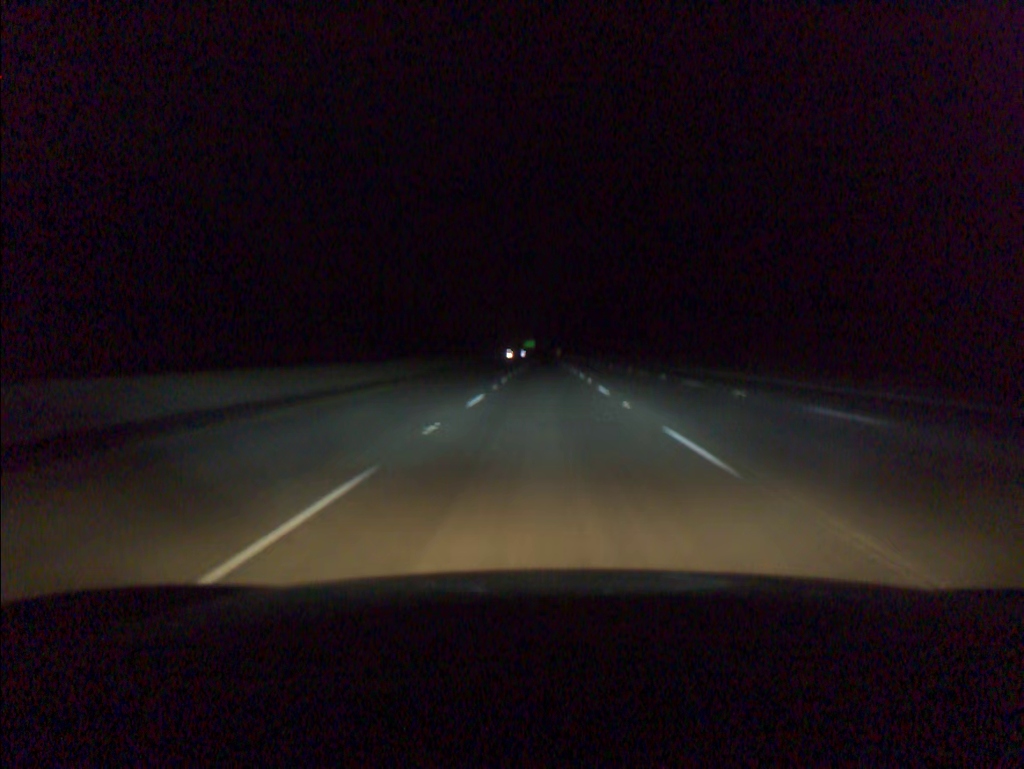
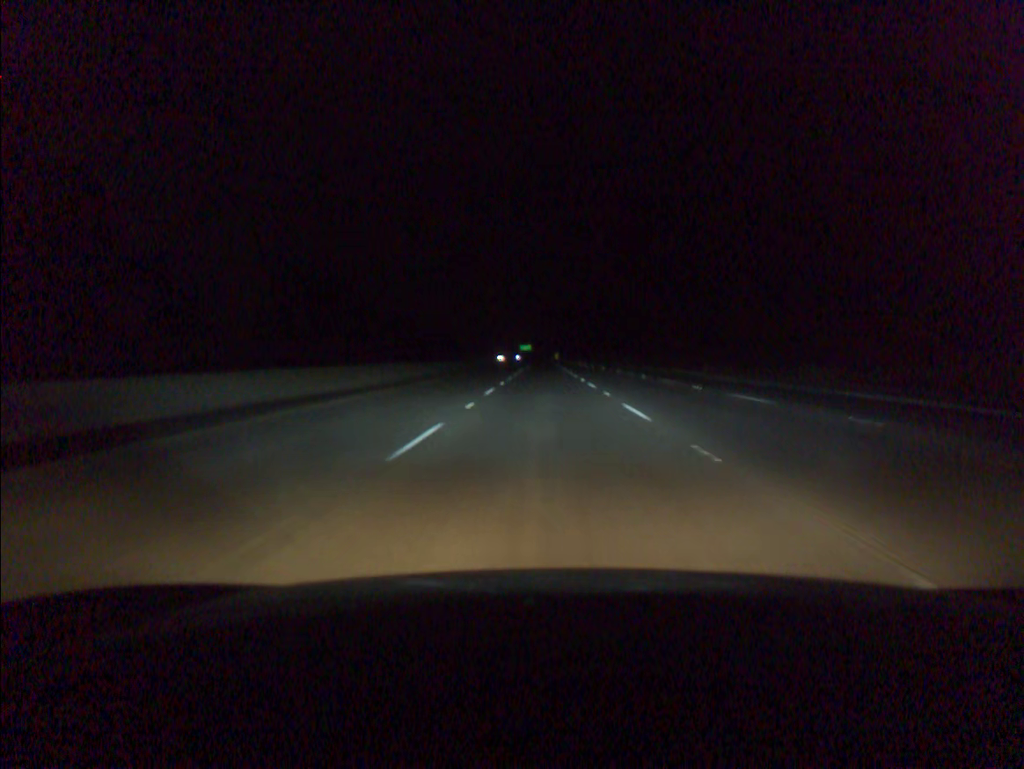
(+0.1, +37.7) m; 0°
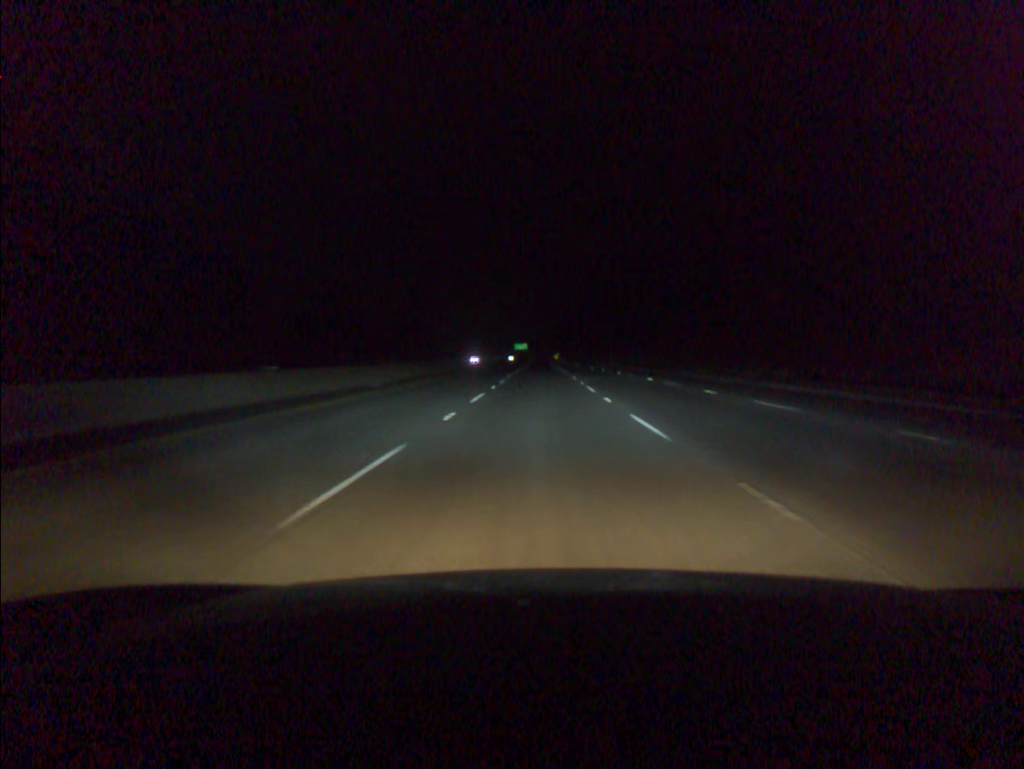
(+0.2, +75.7) m; 0°
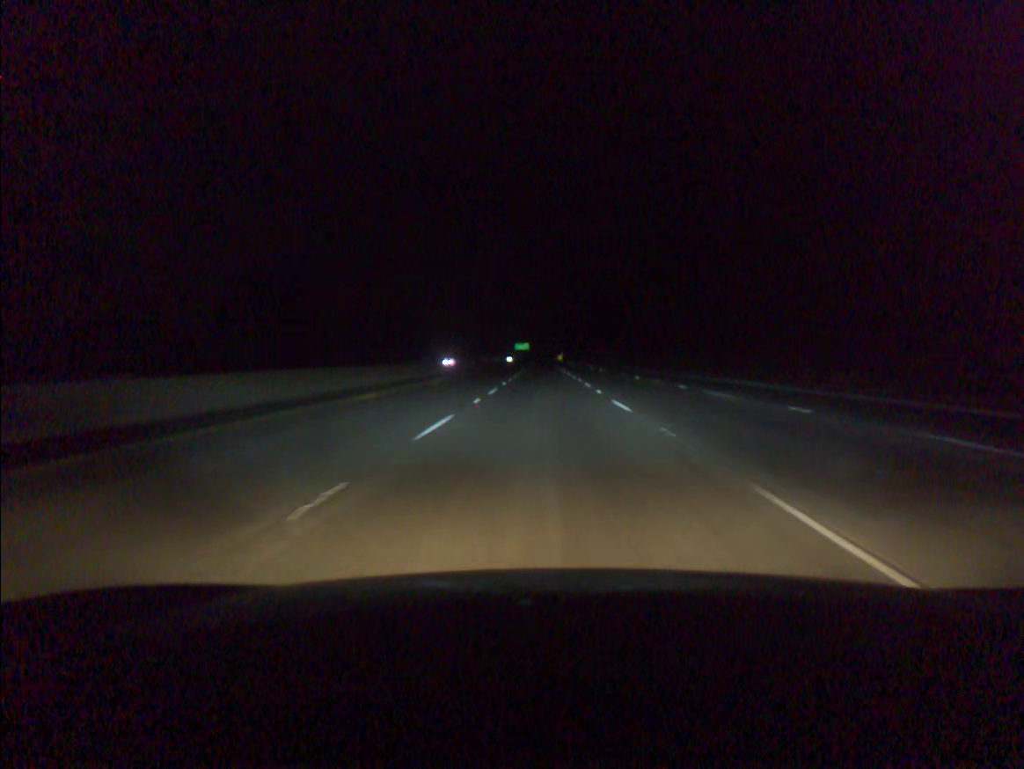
(-0.1, +38.1) m; 0°
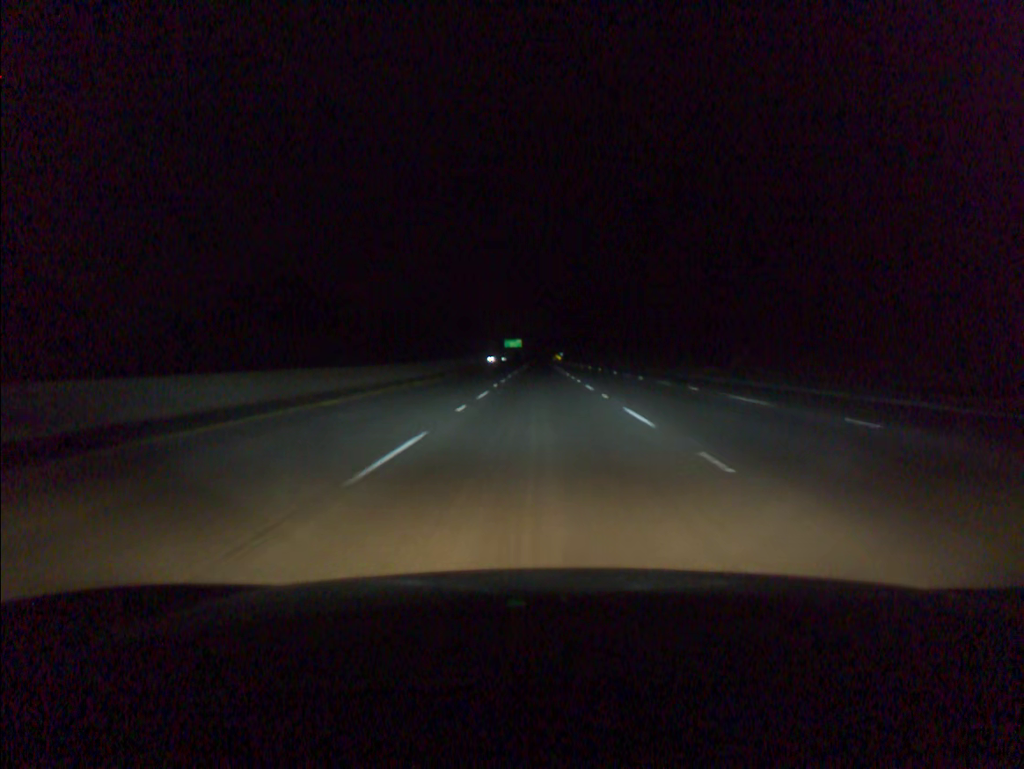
(+0.1, +76.4) m; 0°
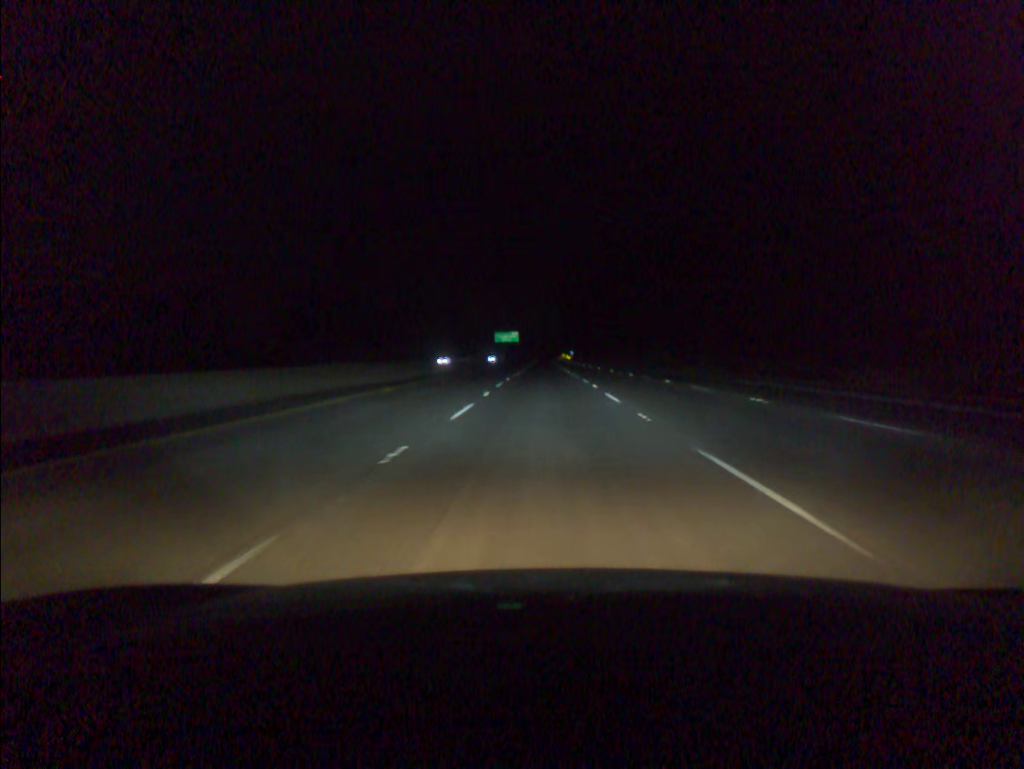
(-0.2, +95.5) m; 0°
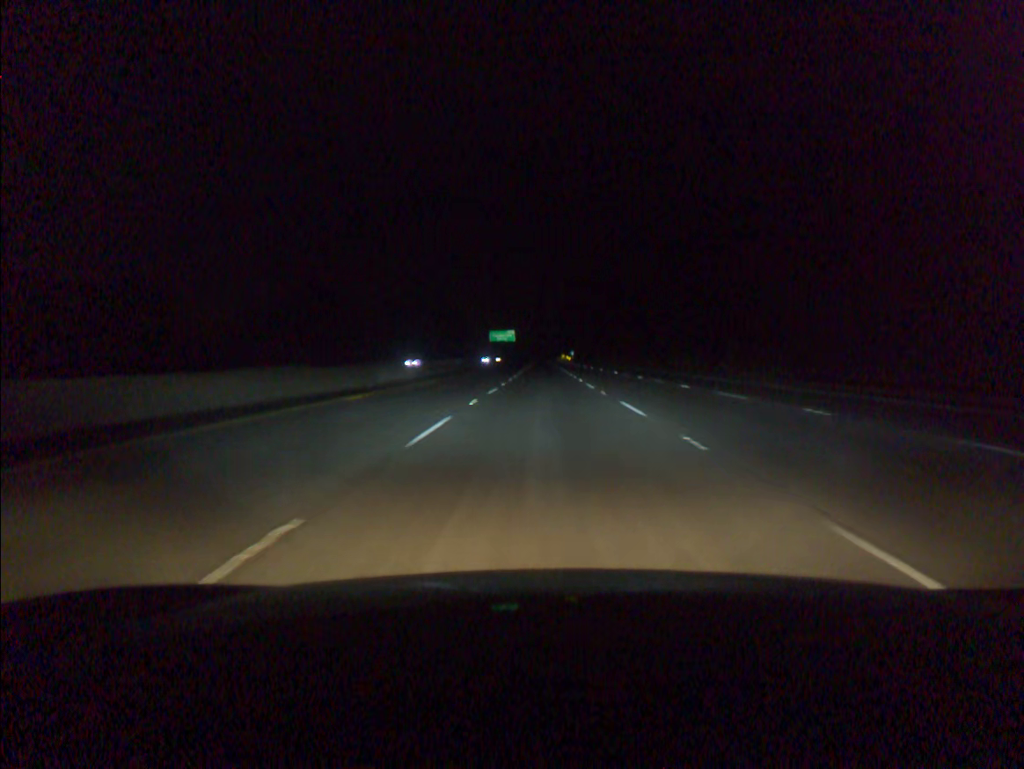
(0.0, +19.1) m; 0°
